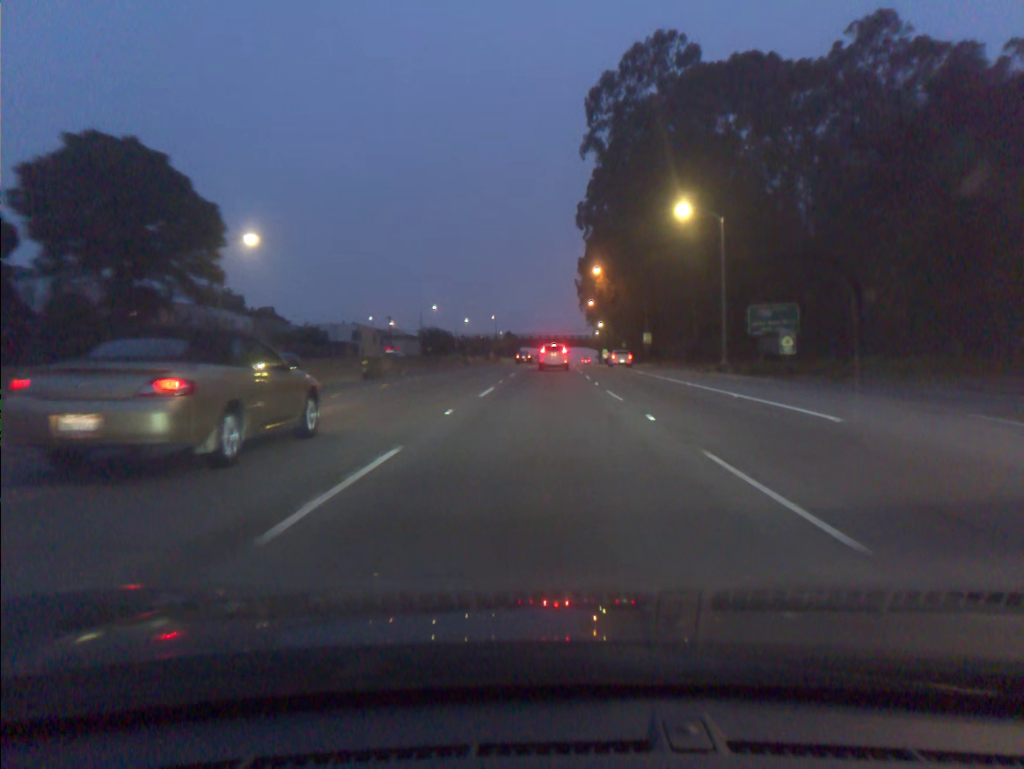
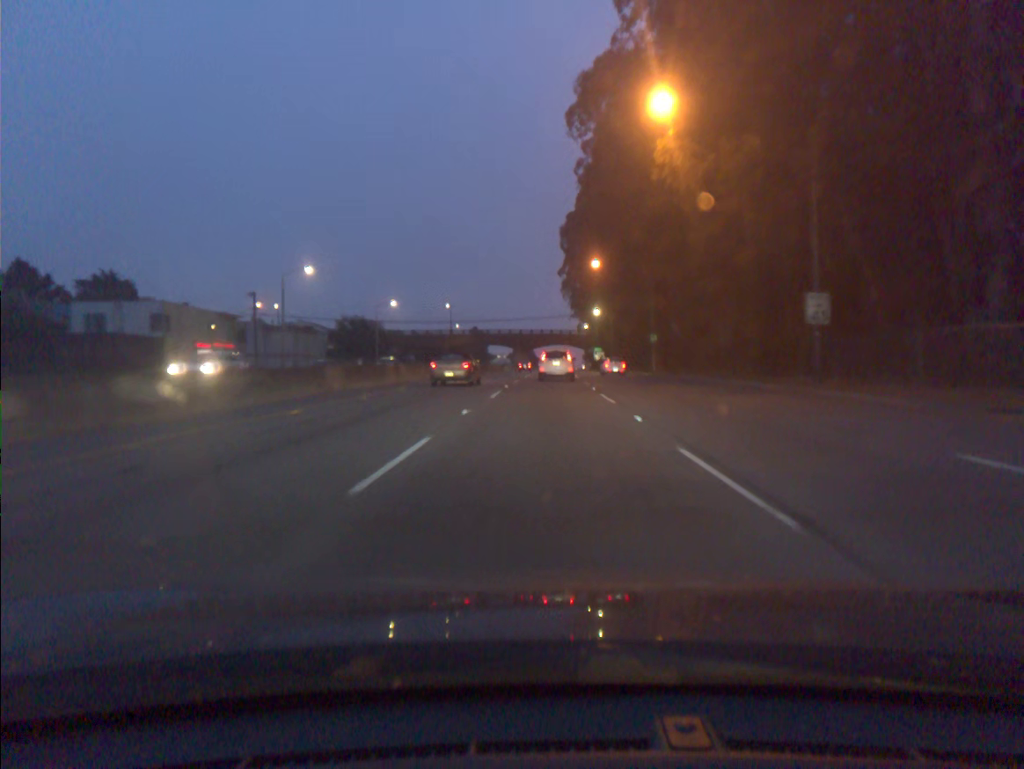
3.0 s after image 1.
(+1.3, +58.2) m; +2°
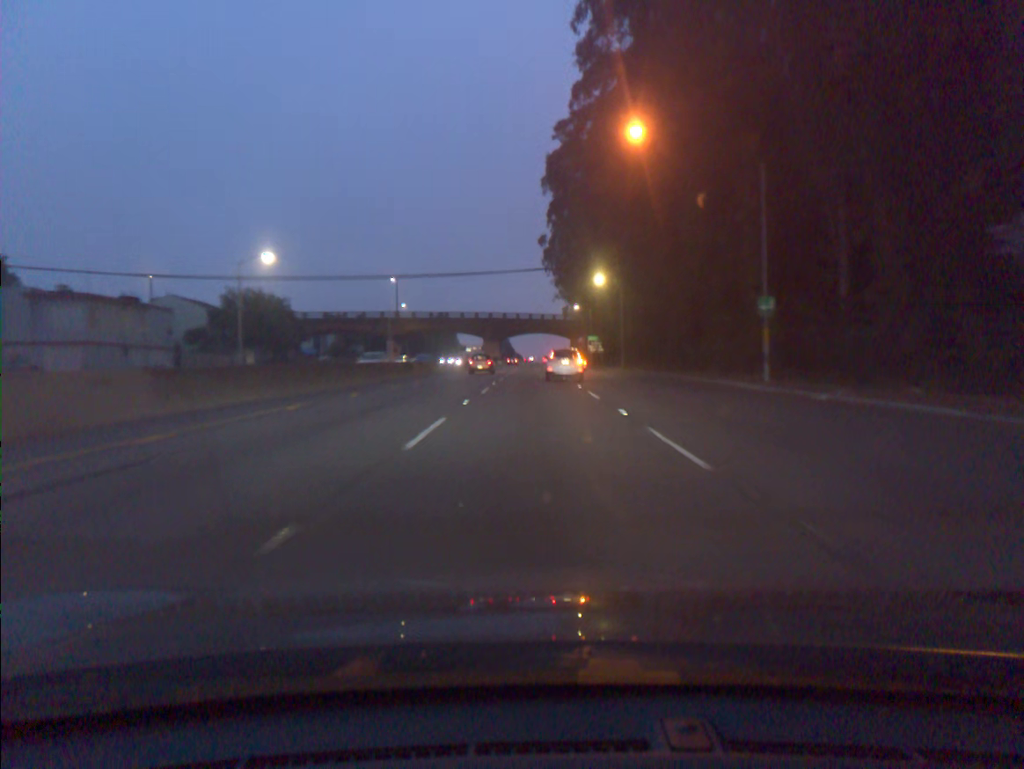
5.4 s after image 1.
(+0.7, +41.2) m; +2°
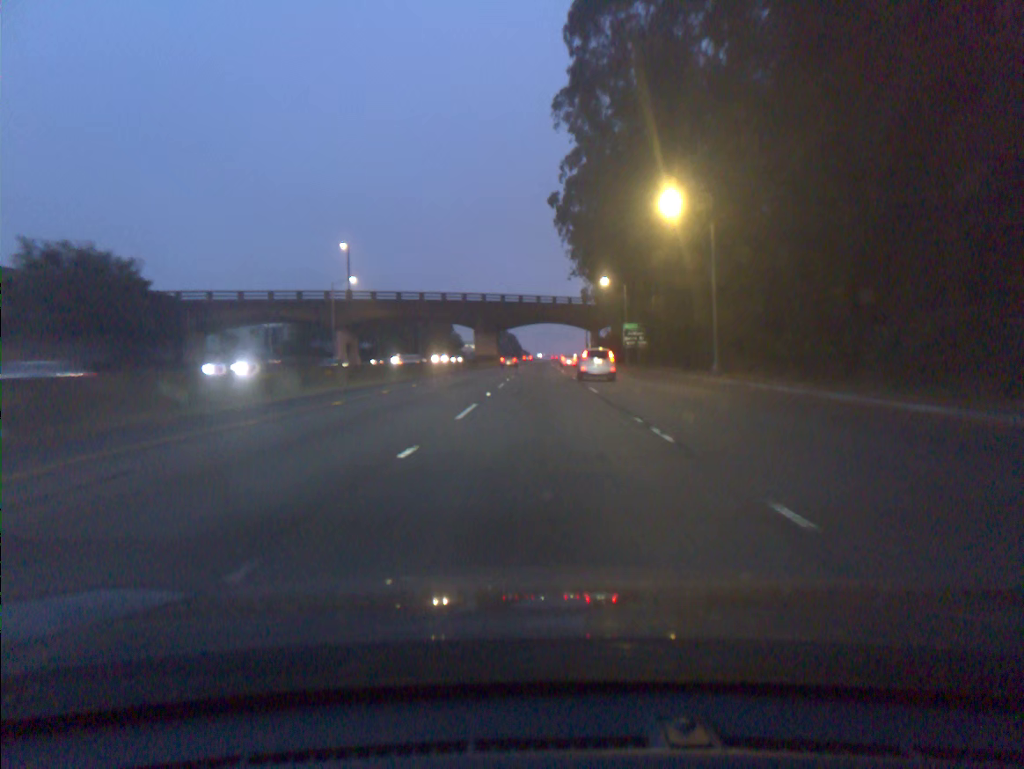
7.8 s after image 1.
(-0.1, +39.4) m; 0°
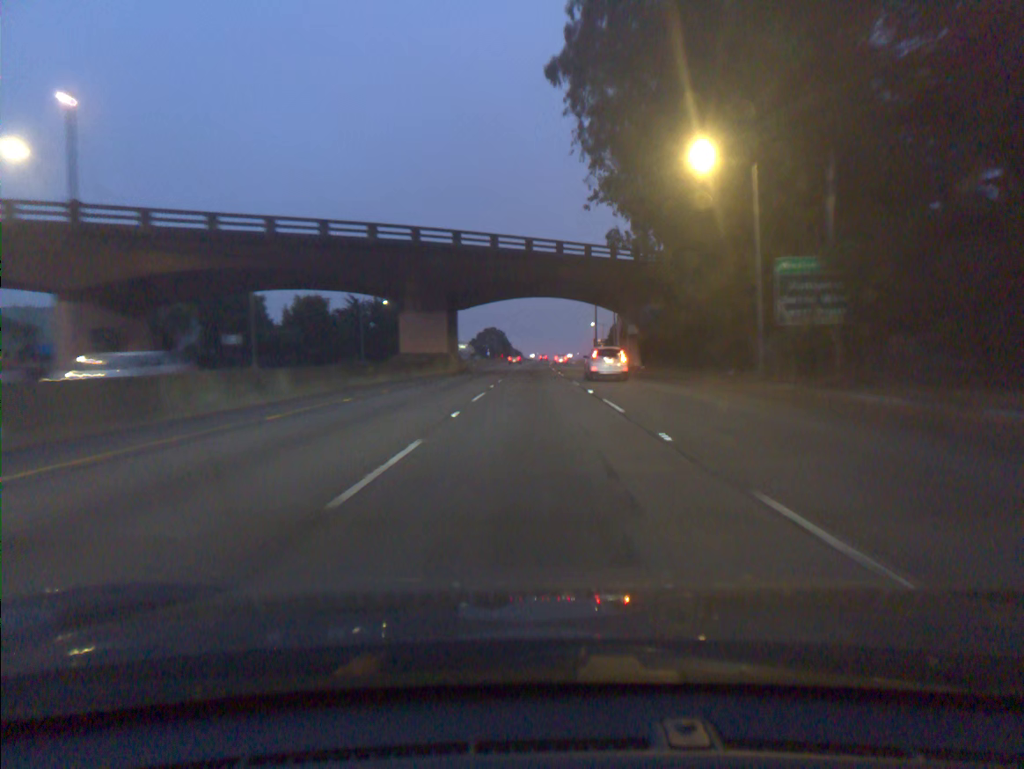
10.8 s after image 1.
(+0.2, +53.1) m; 0°
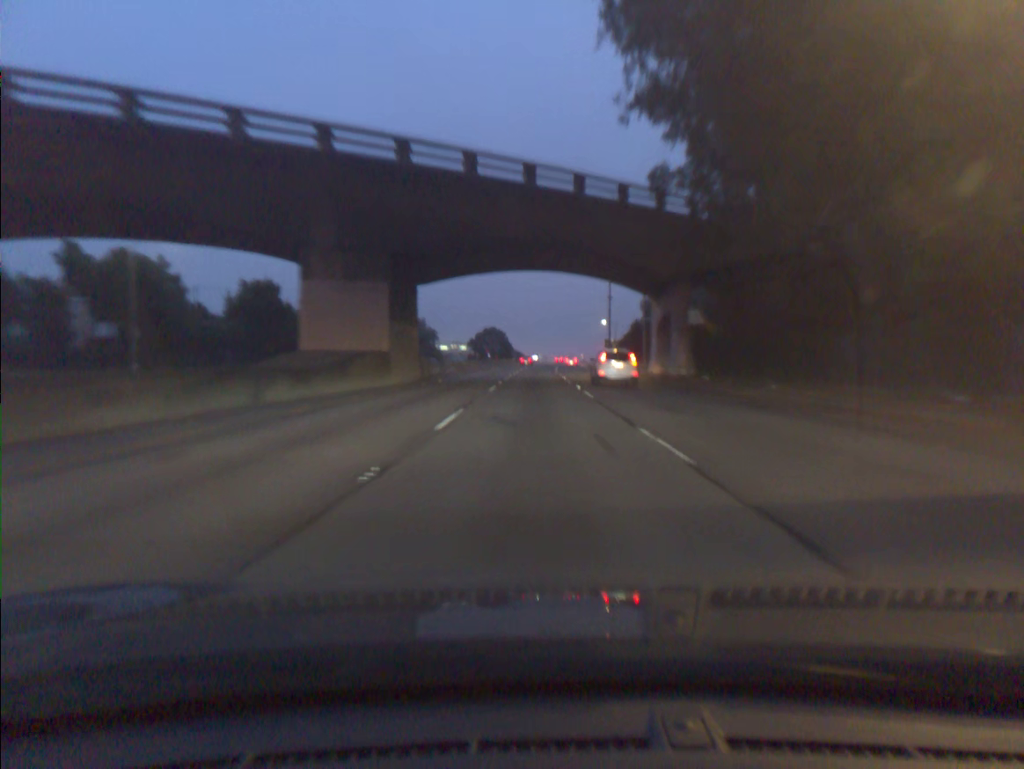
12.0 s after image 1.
(0.0, +22.7) m; 0°
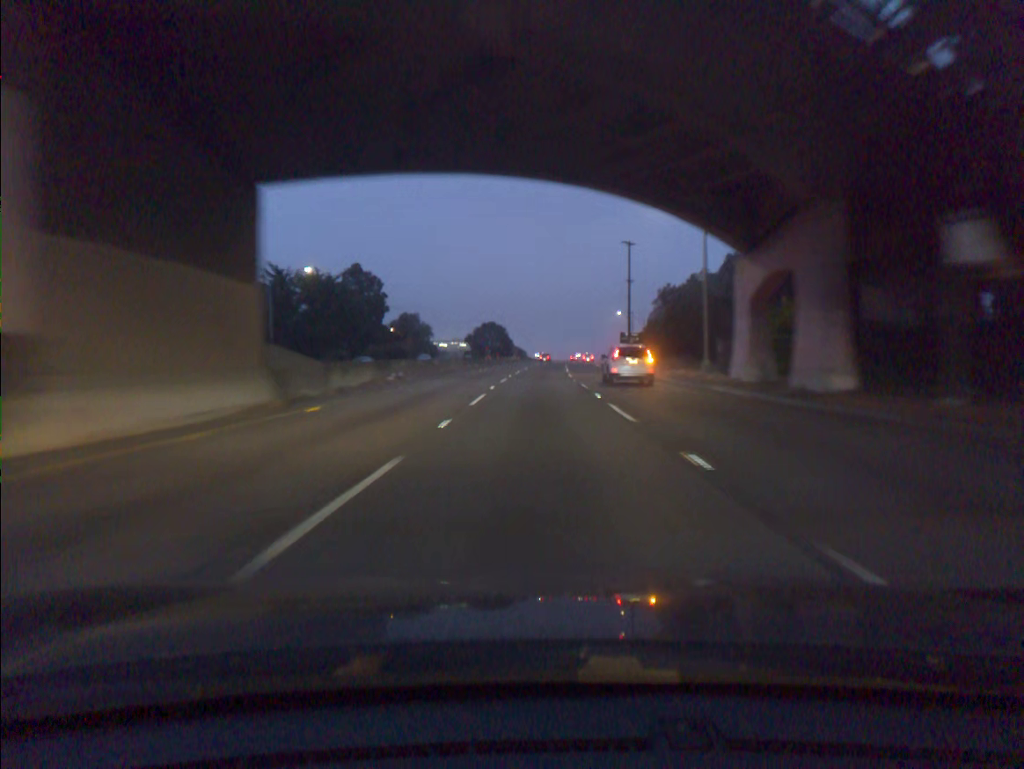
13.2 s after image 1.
(-0.1, +23.3) m; 0°
